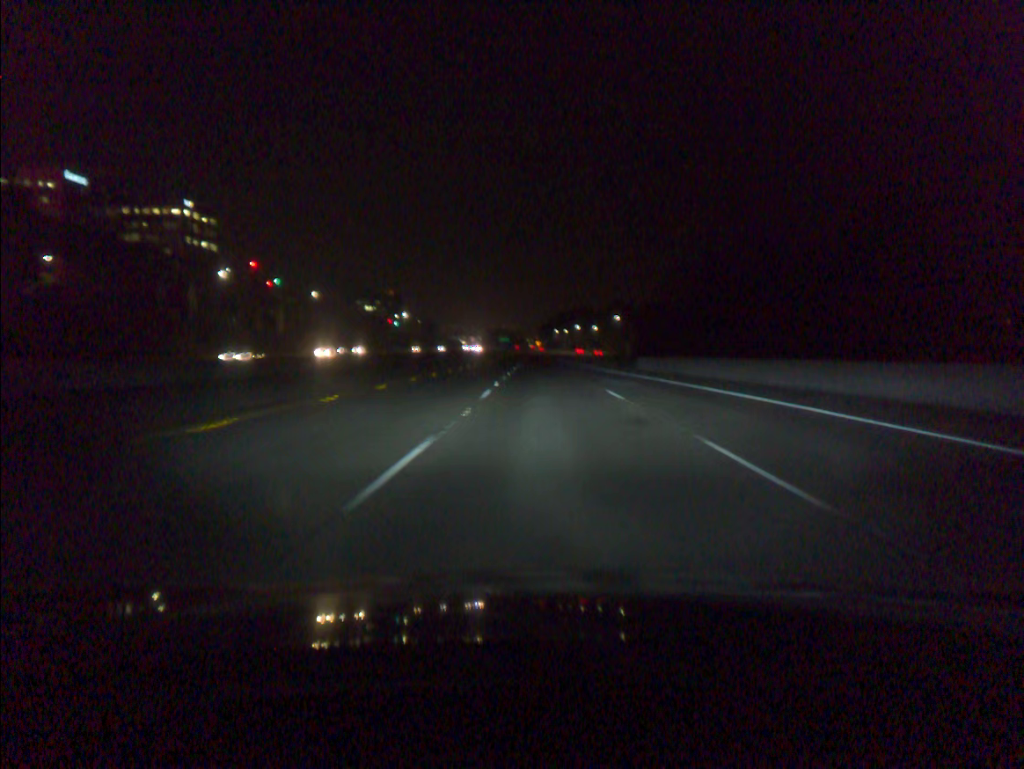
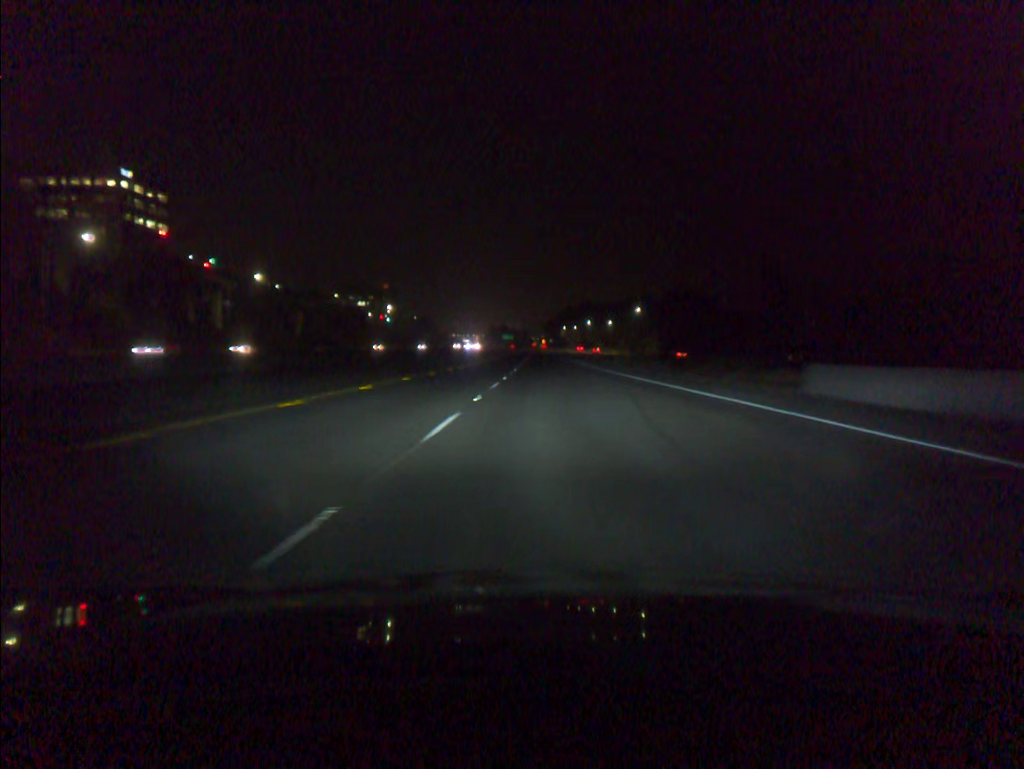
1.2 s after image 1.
(-0.3, +39.0) m; 0°
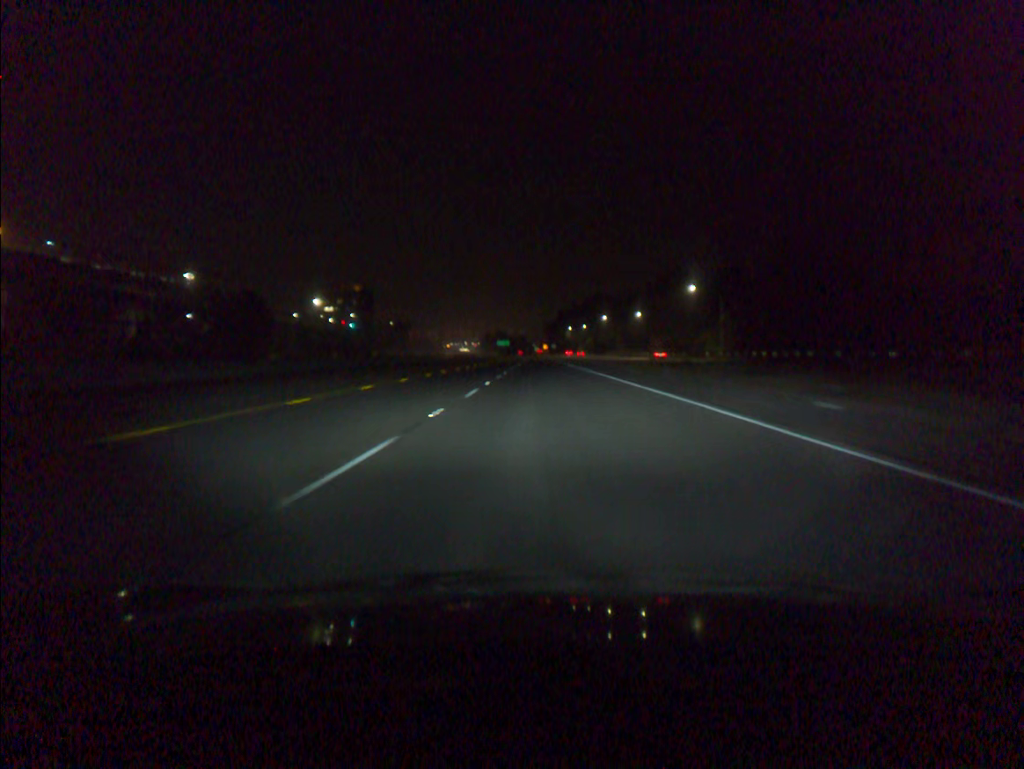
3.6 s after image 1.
(+0.3, +78.0) m; 0°
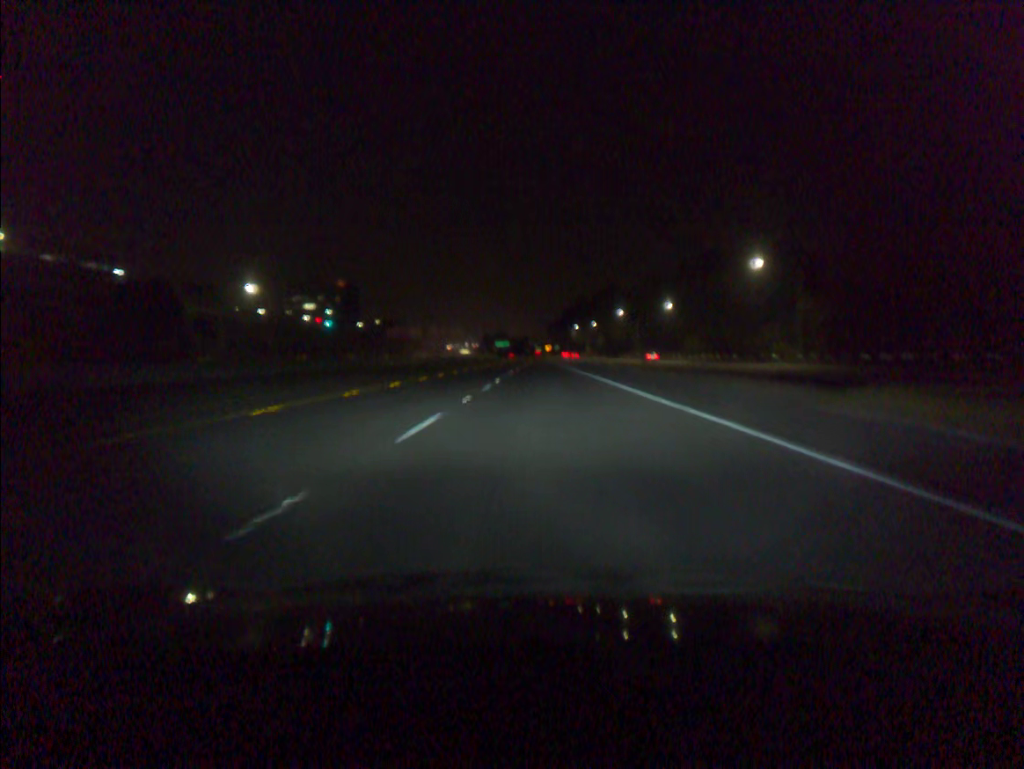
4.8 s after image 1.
(-0.1, +39.0) m; 0°
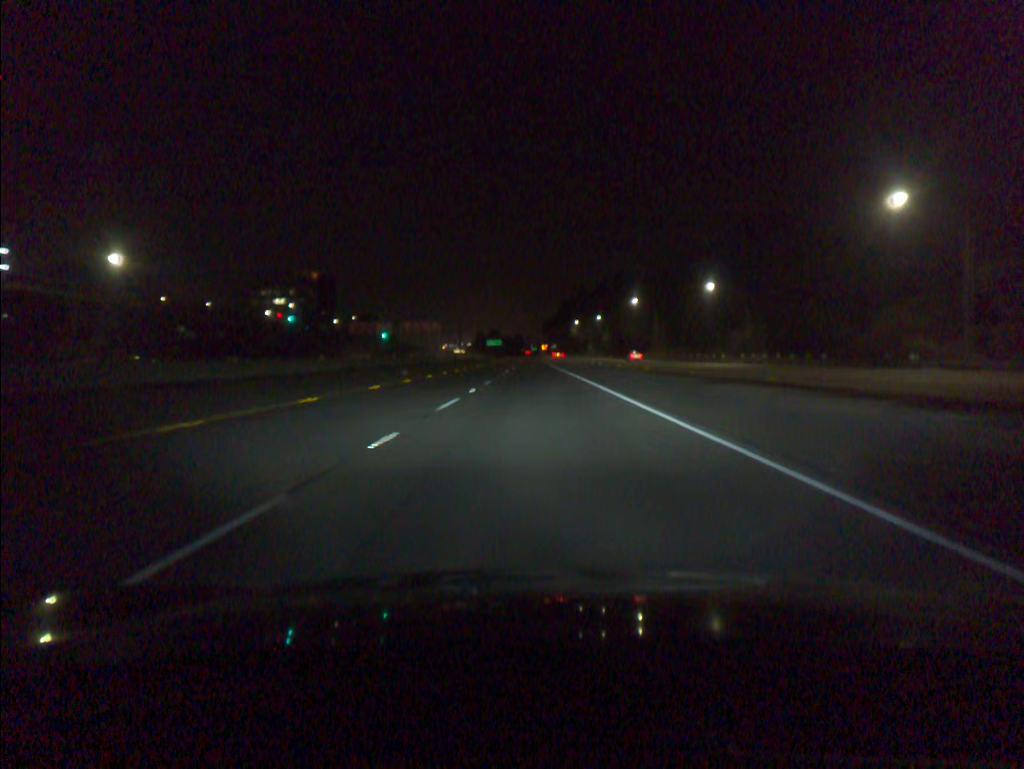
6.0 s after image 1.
(+0.2, +39.1) m; 0°
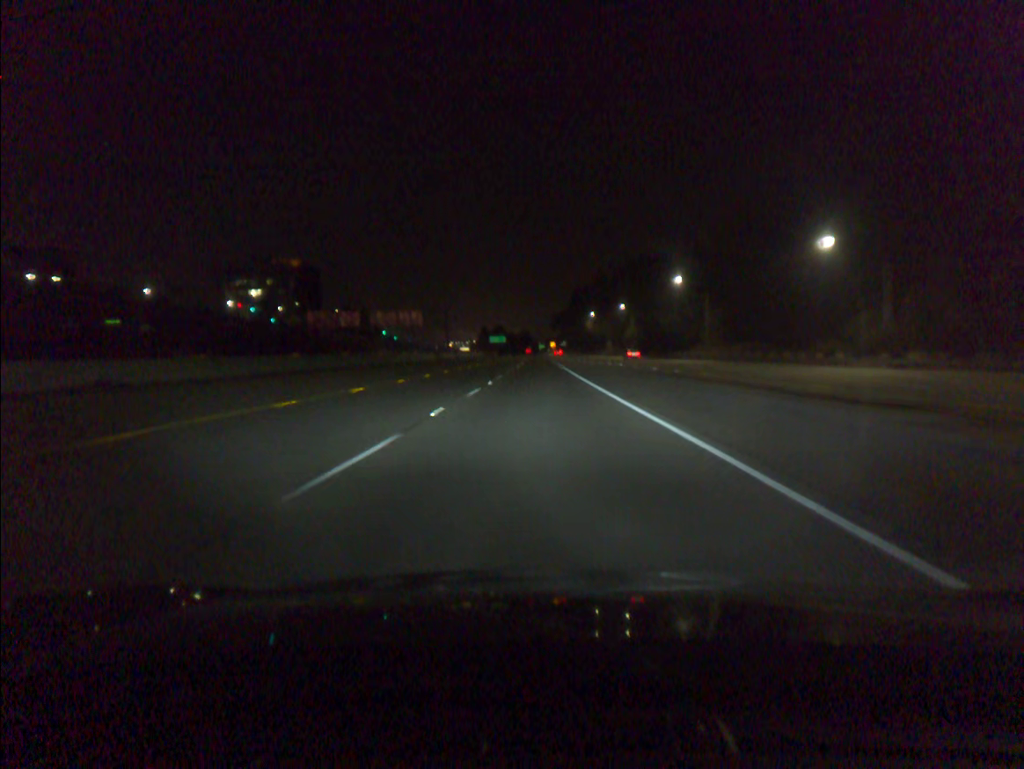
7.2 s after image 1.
(-0.2, +39.2) m; -1°
